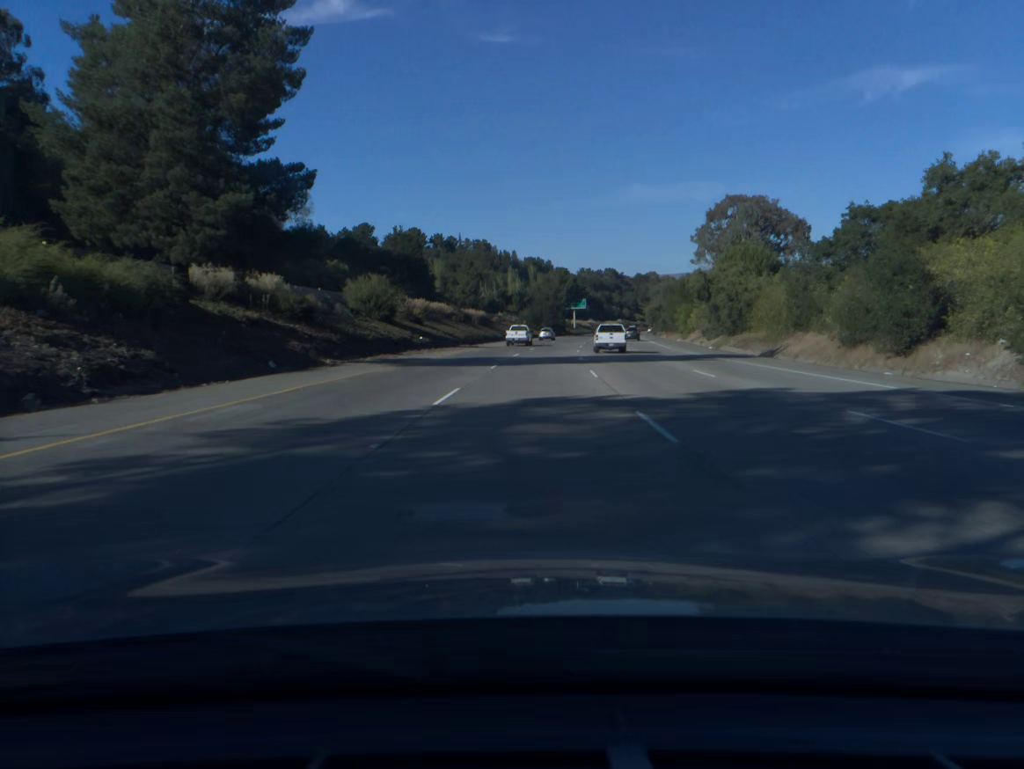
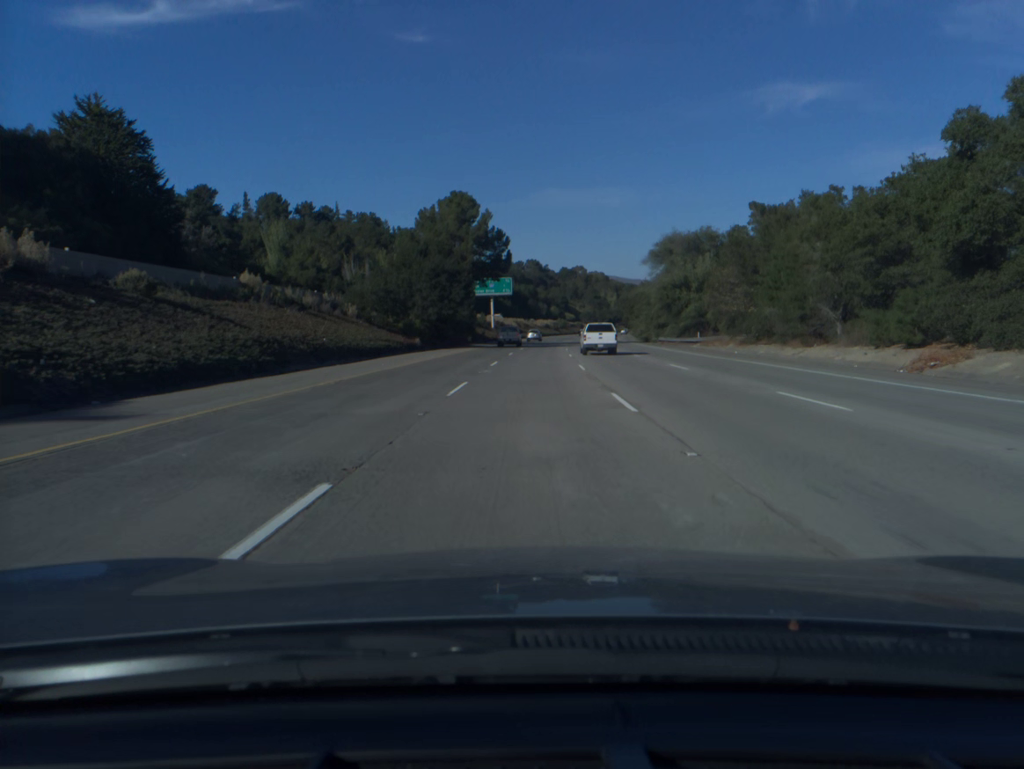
(+5.3, +98.5) m; +6°
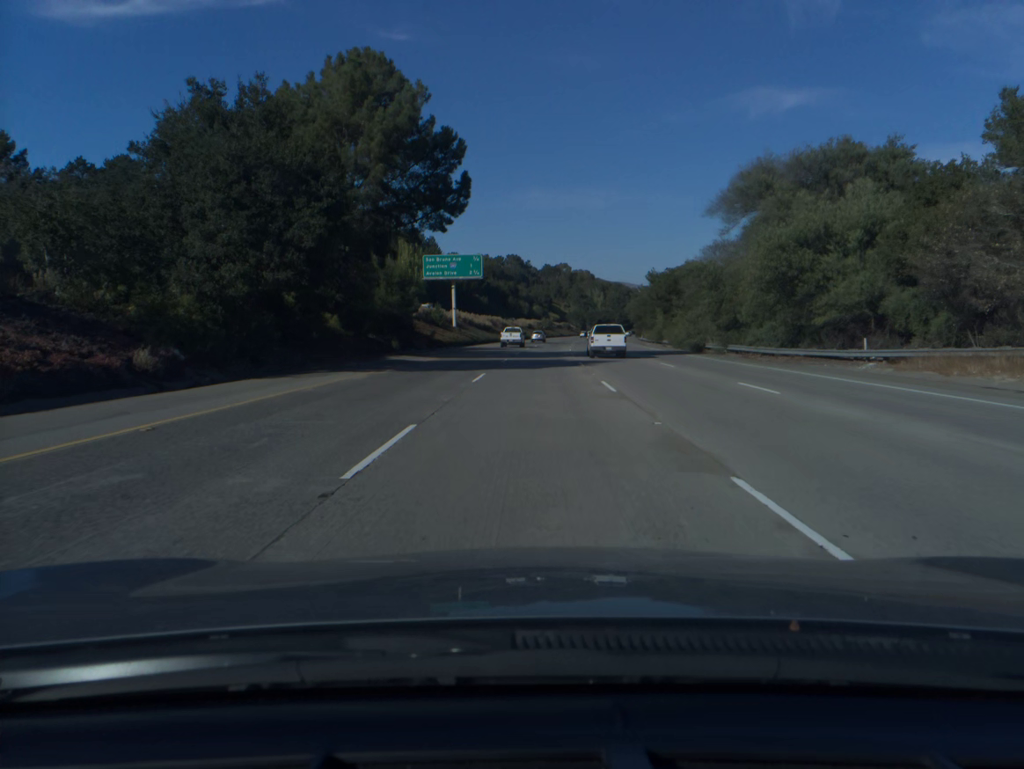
(+0.4, +39.7) m; +1°
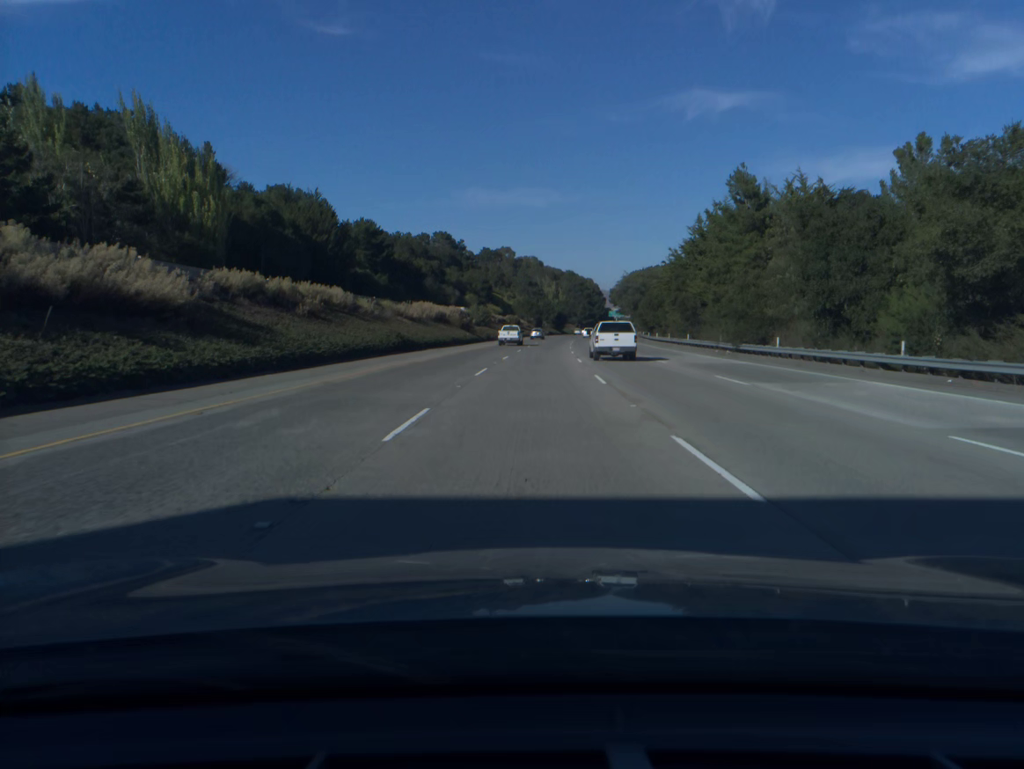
(+4.0, +99.7) m; +4°
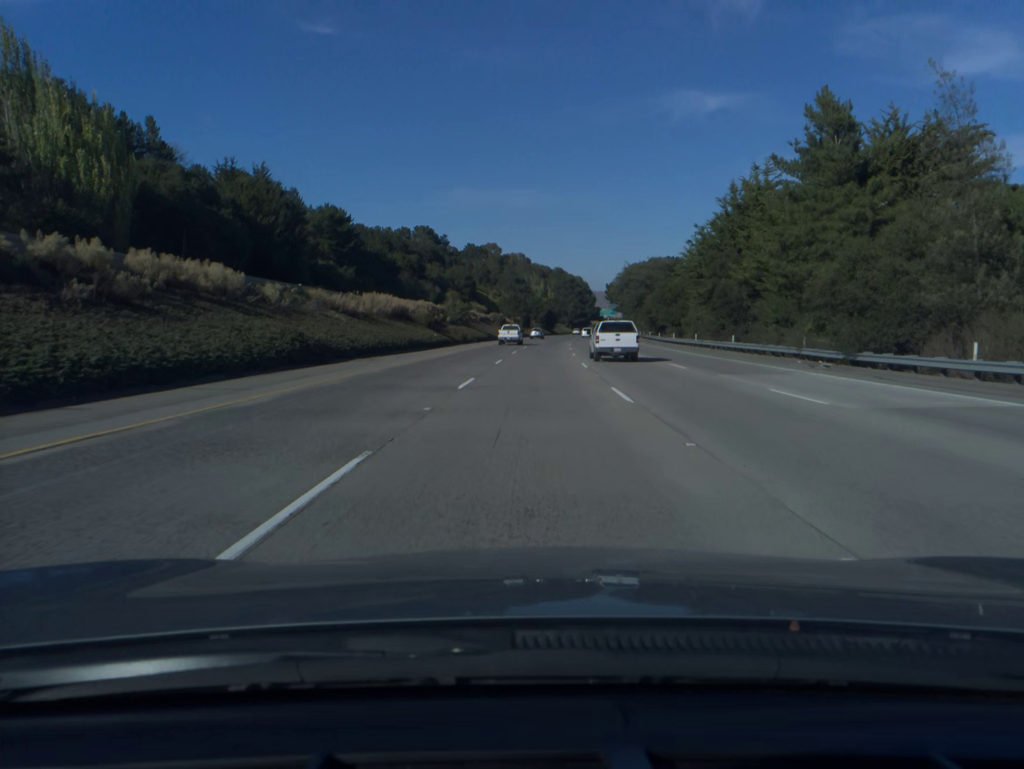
(+0.2, +20.0) m; +1°
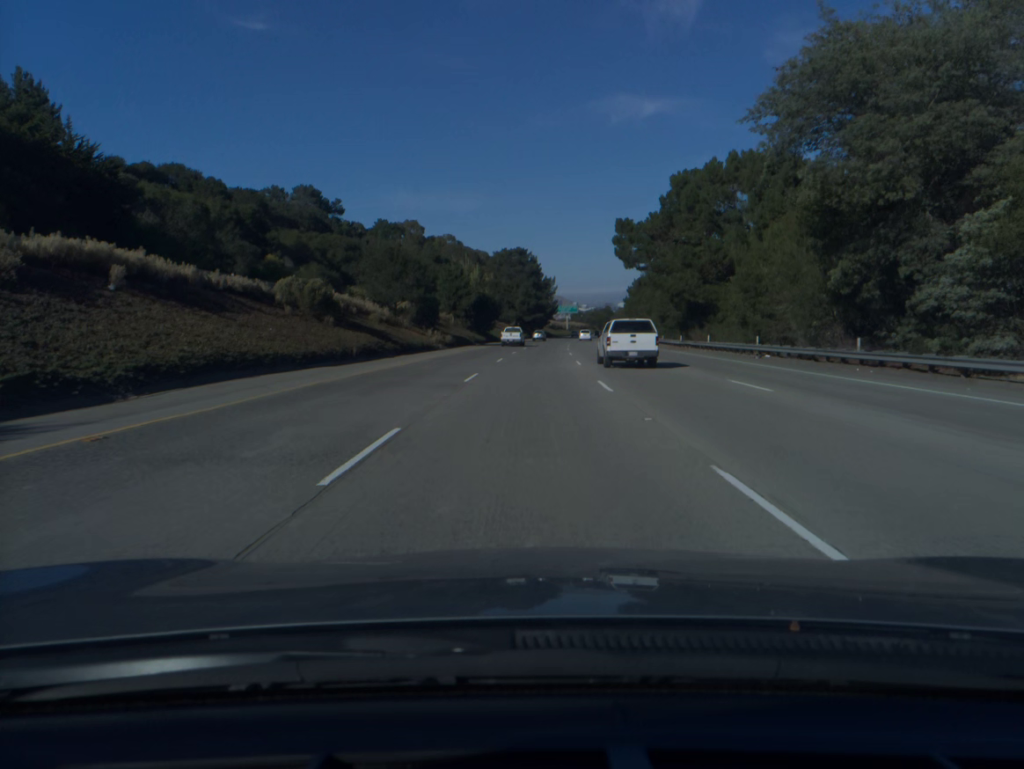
(+3.9, +99.3) m; +4°
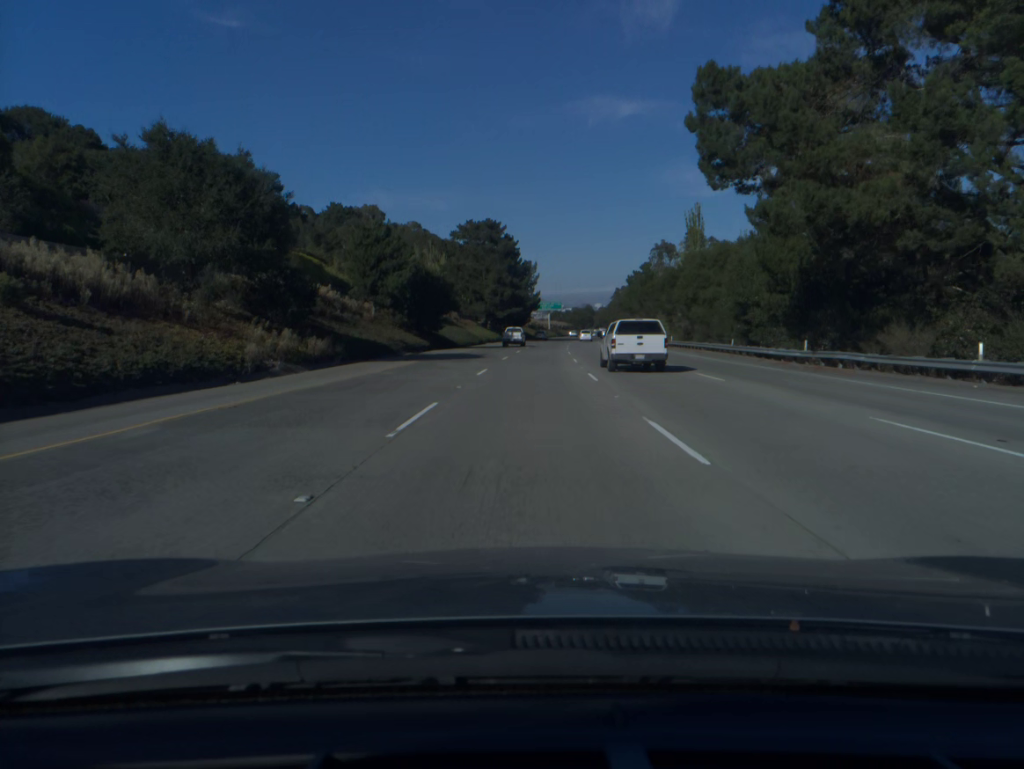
(+0.5, +39.5) m; +2°
